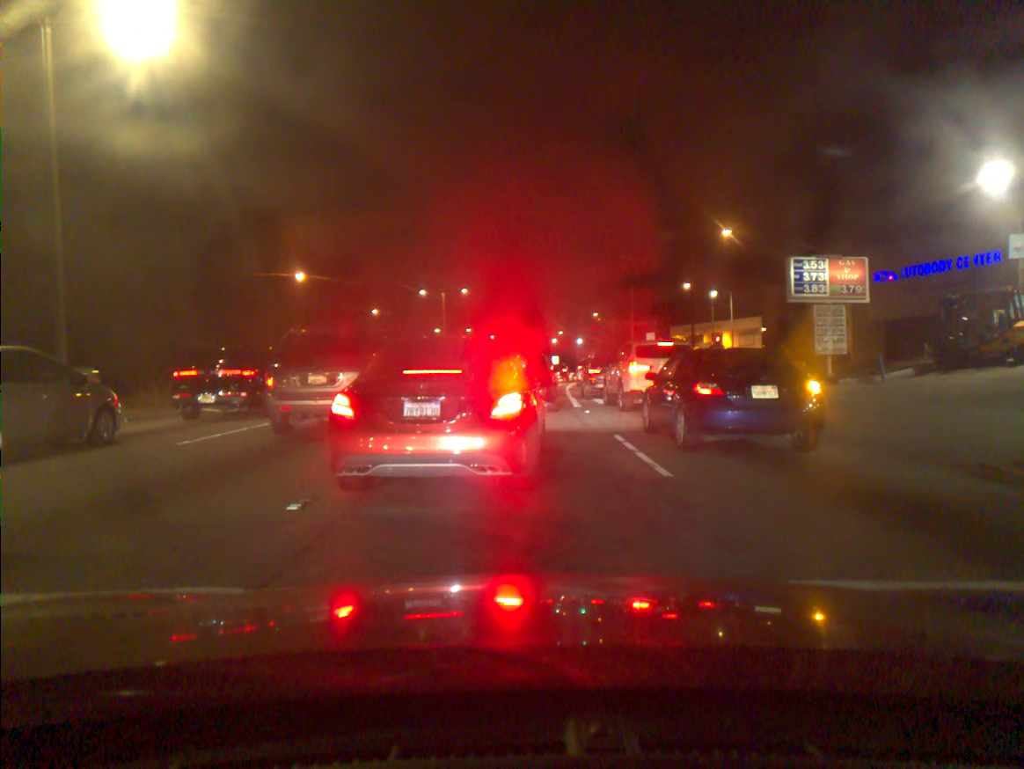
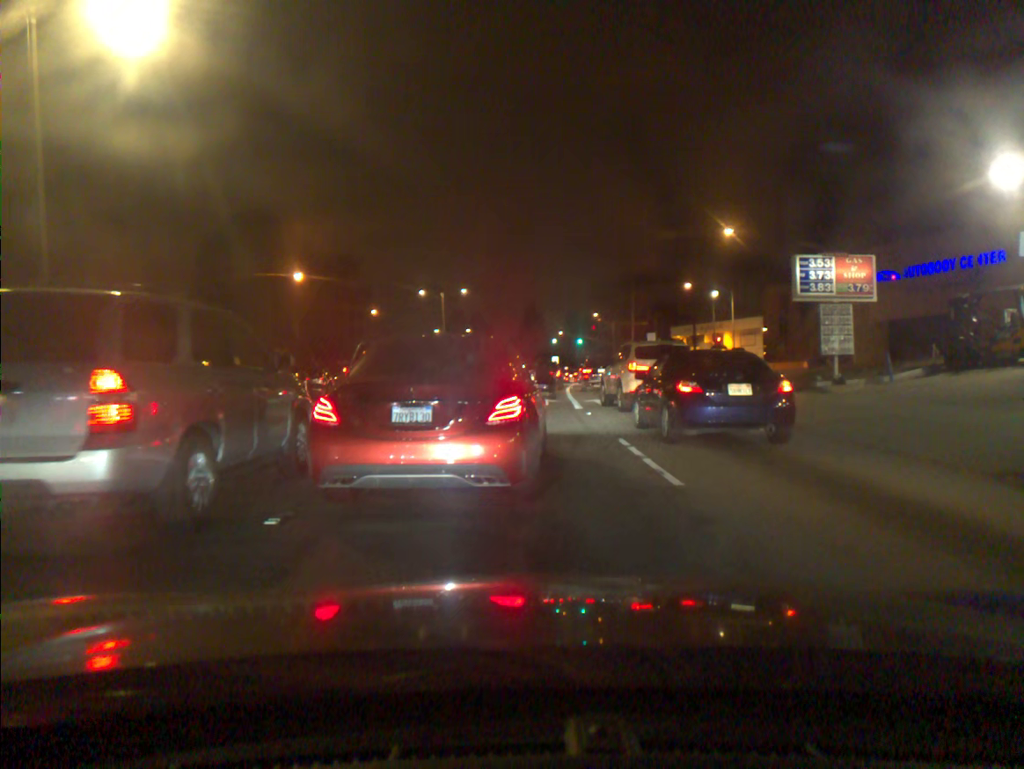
(0.0, +0.5) m; 0°
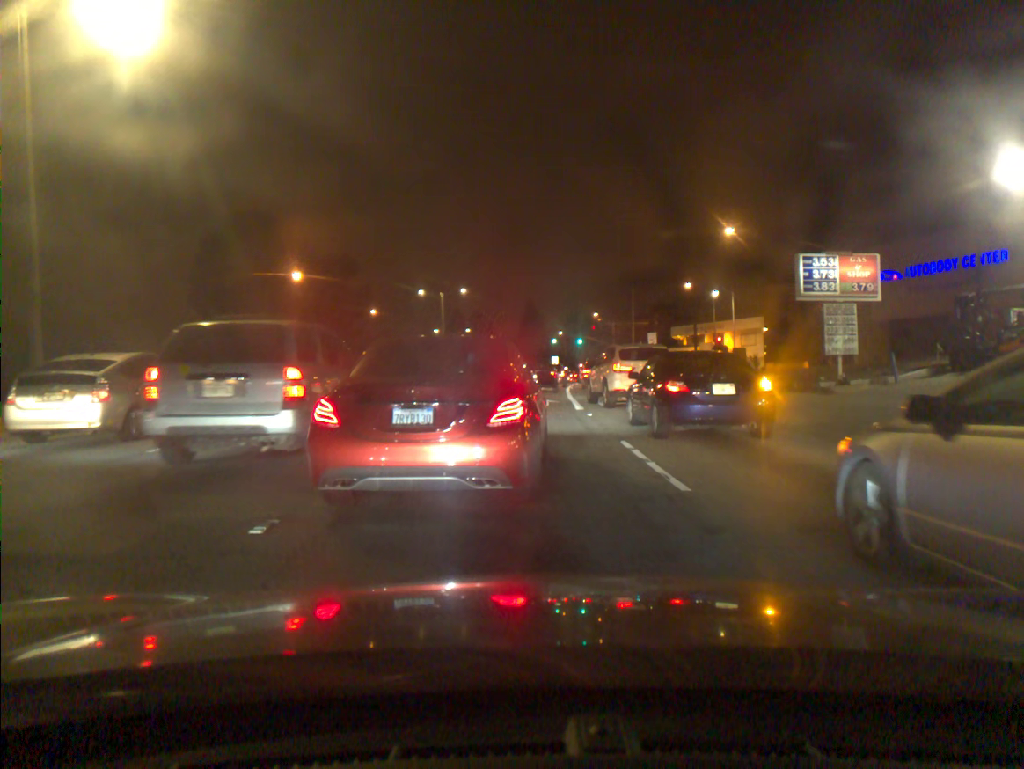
(0.0, +0.3) m; 0°
